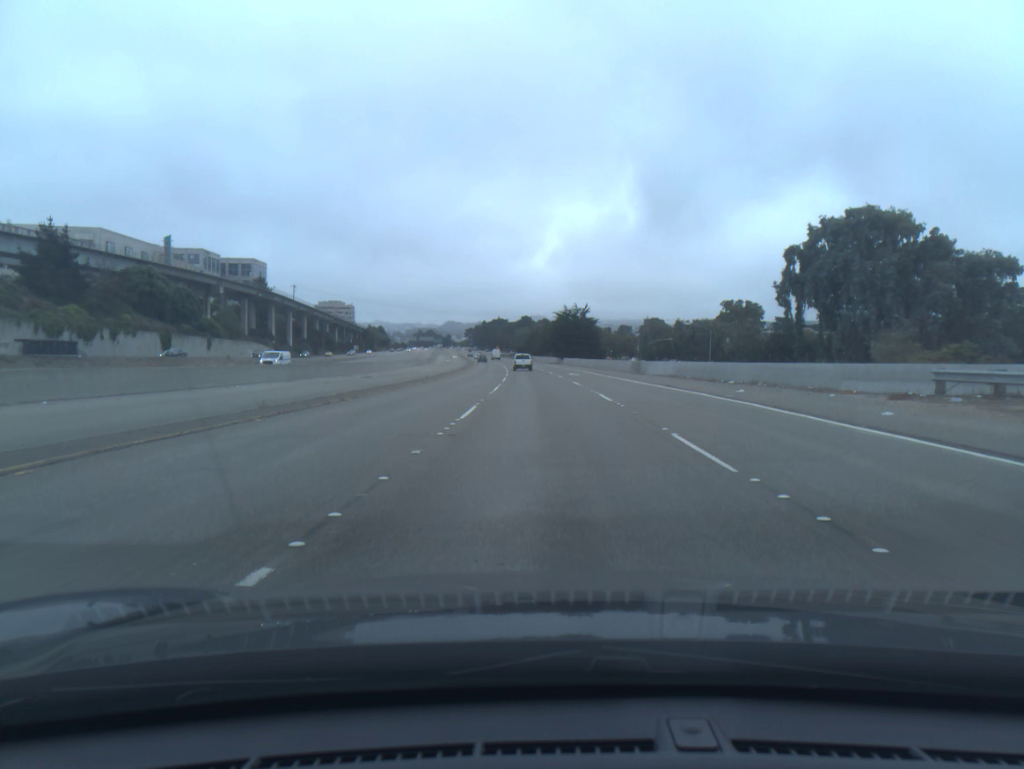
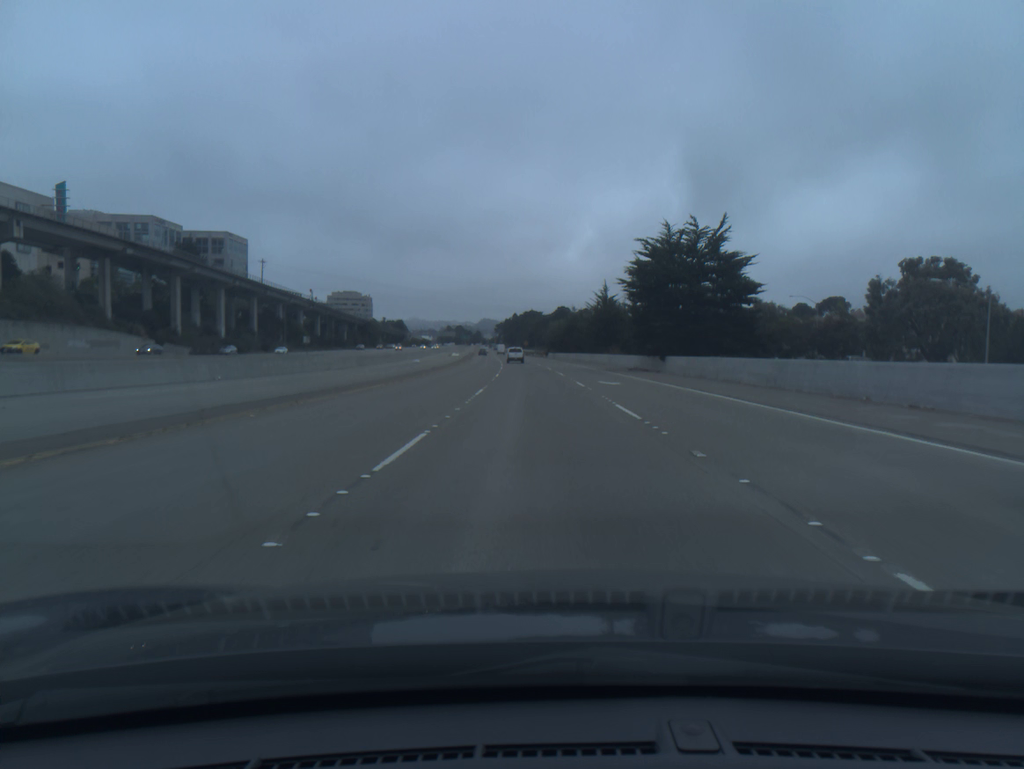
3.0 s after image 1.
(-1.4, +79.7) m; -3°
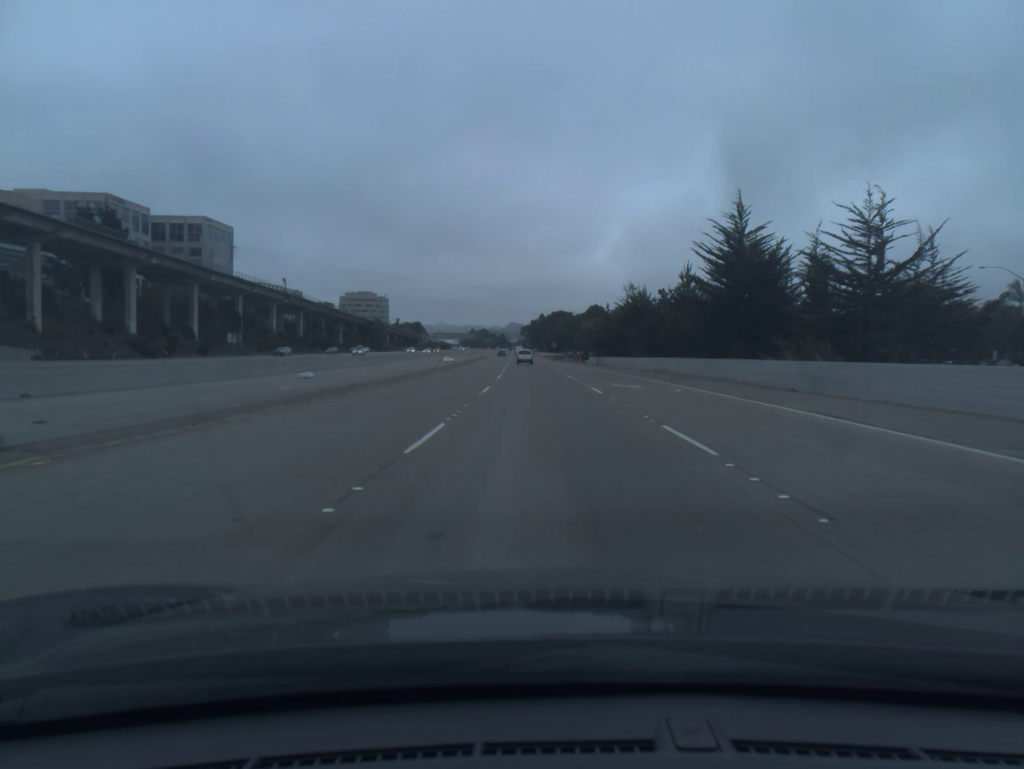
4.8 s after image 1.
(-0.9, +49.7) m; -2°
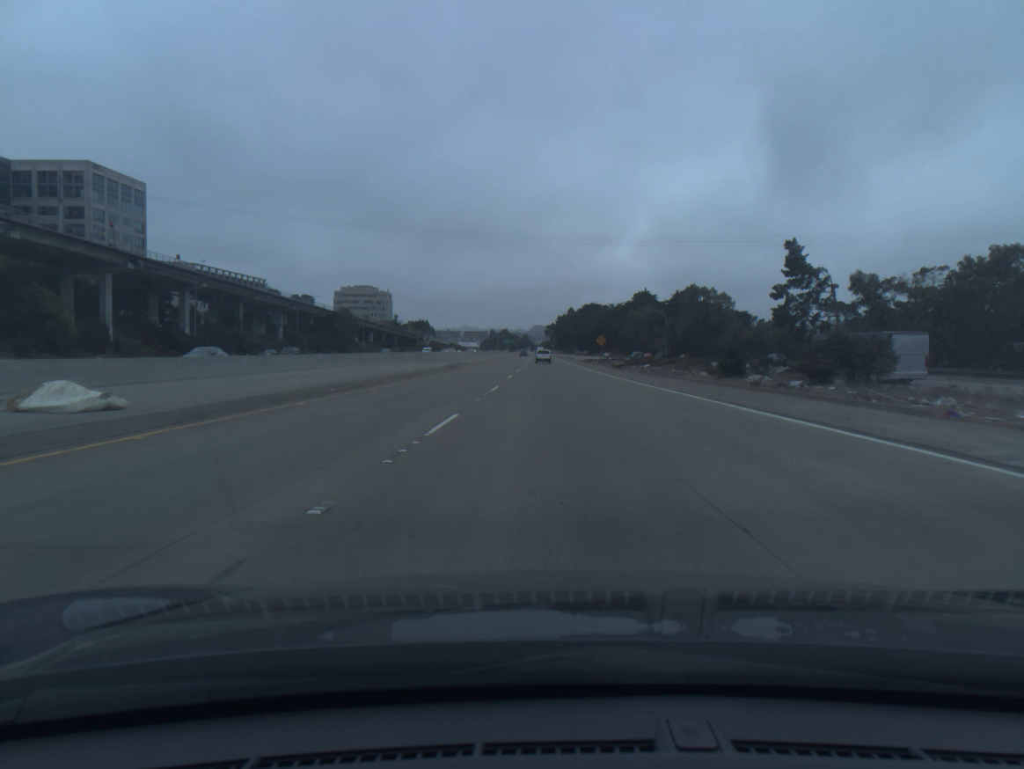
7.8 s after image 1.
(-1.7, +84.7) m; -2°
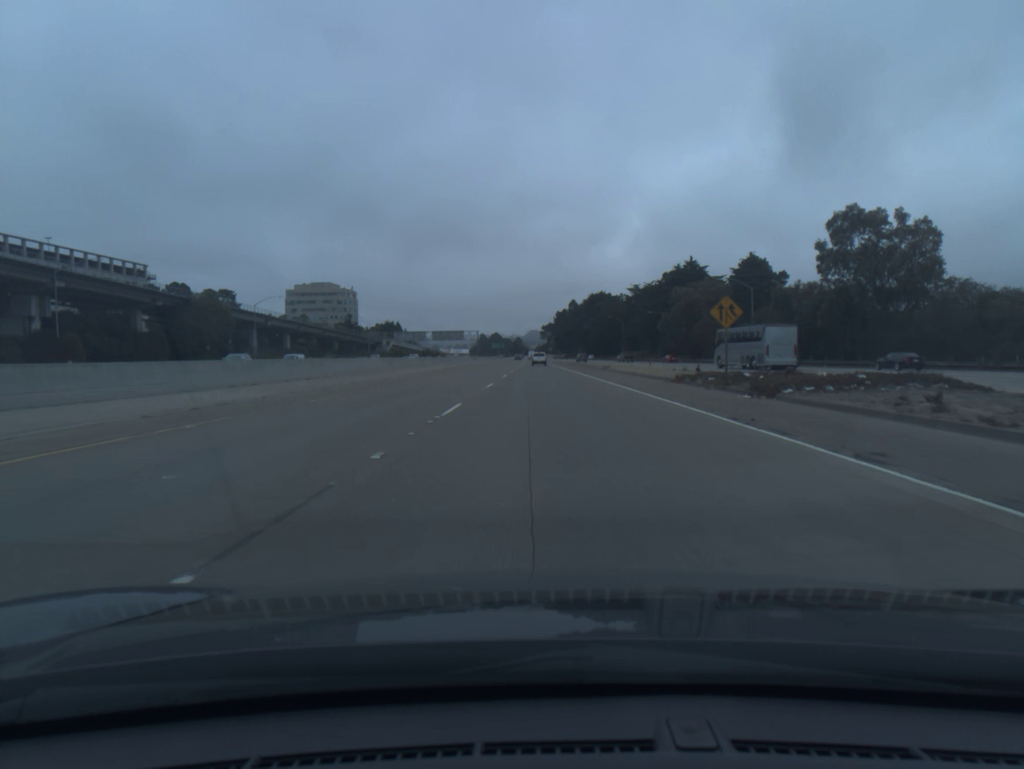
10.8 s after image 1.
(+0.3, +85.0) m; 0°
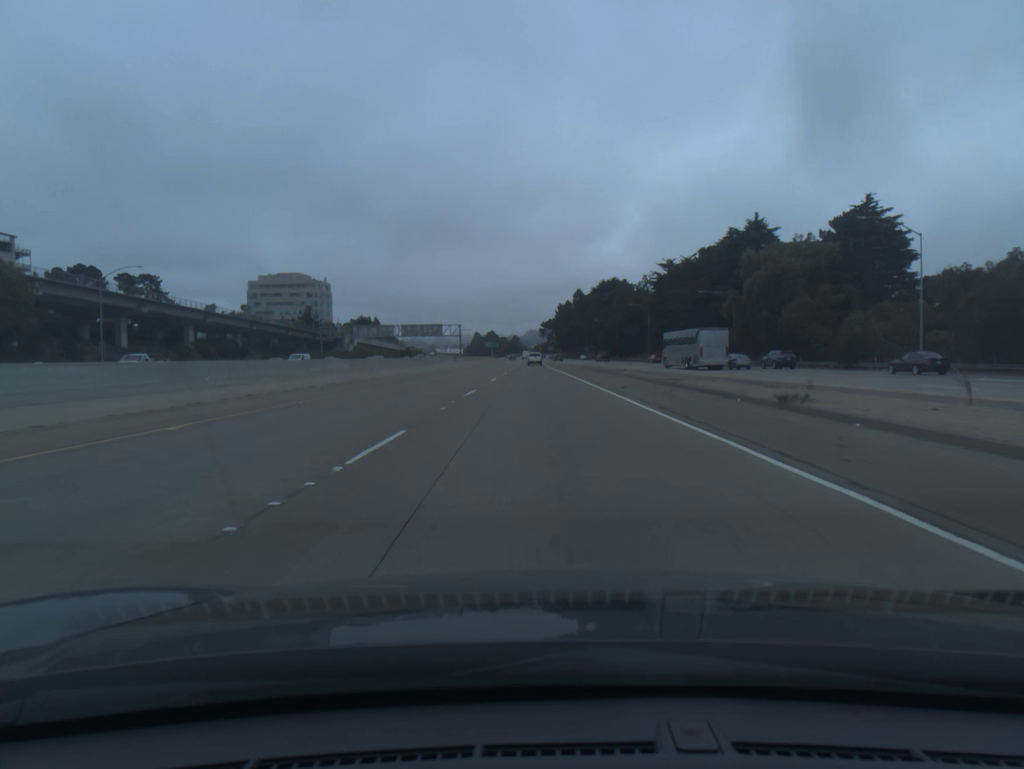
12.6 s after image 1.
(0.0, +50.7) m; 0°
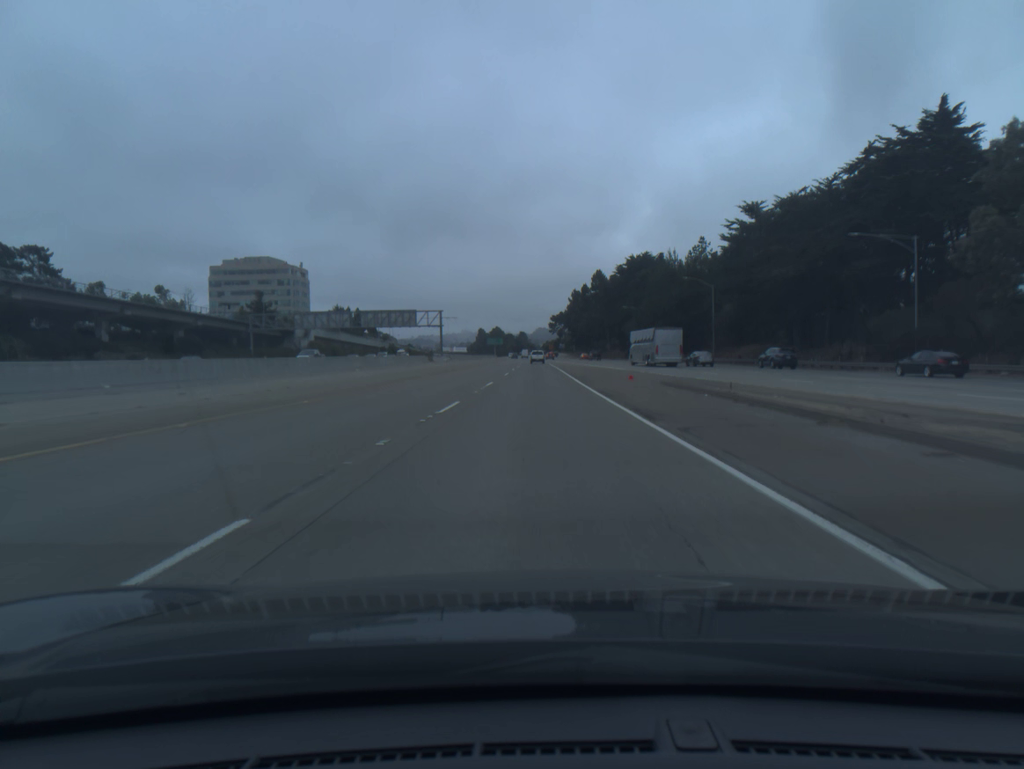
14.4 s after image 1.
(-0.2, +50.9) m; -1°
